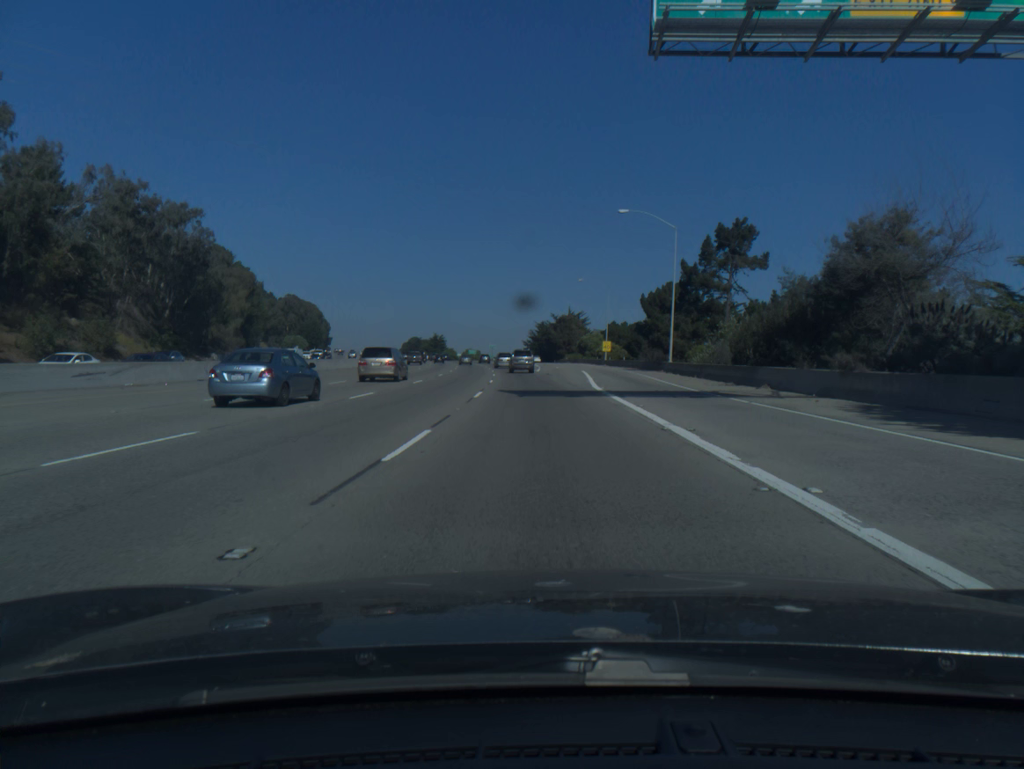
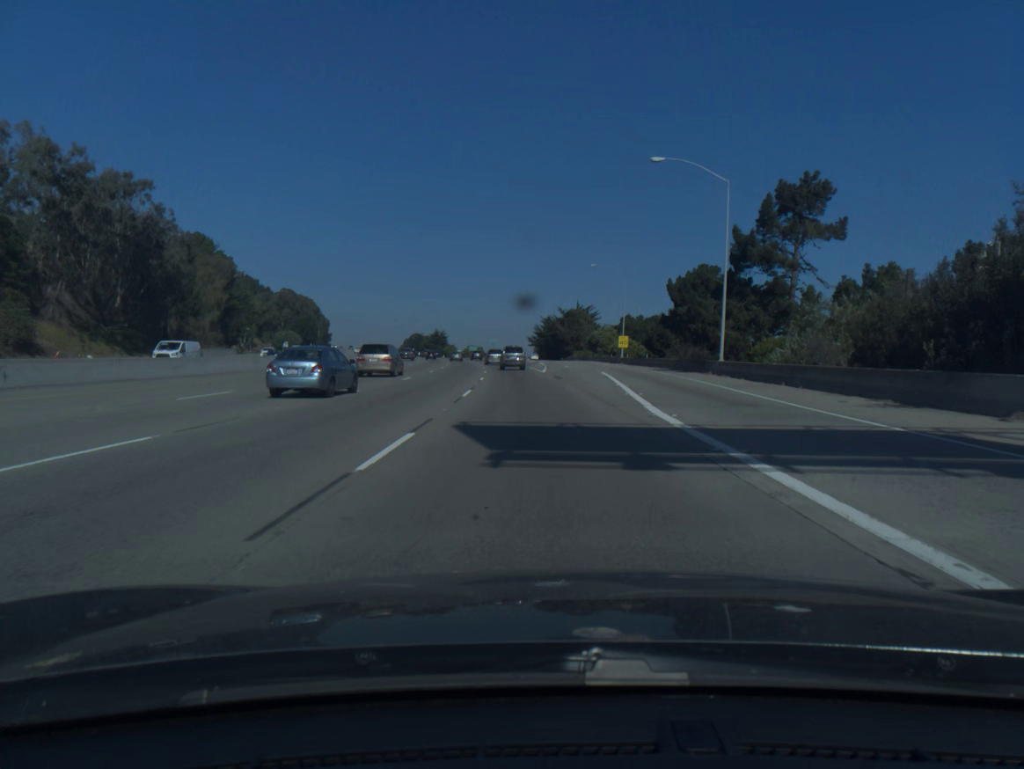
(0.0, +15.6) m; 0°
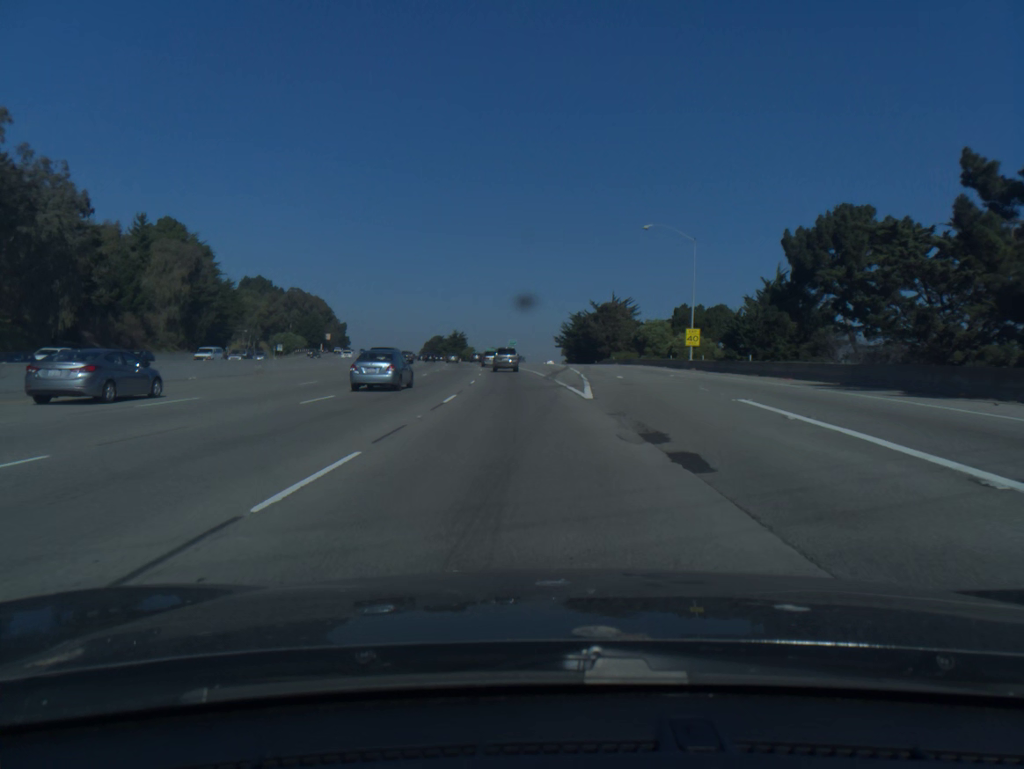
(-0.3, +31.2) m; -2°
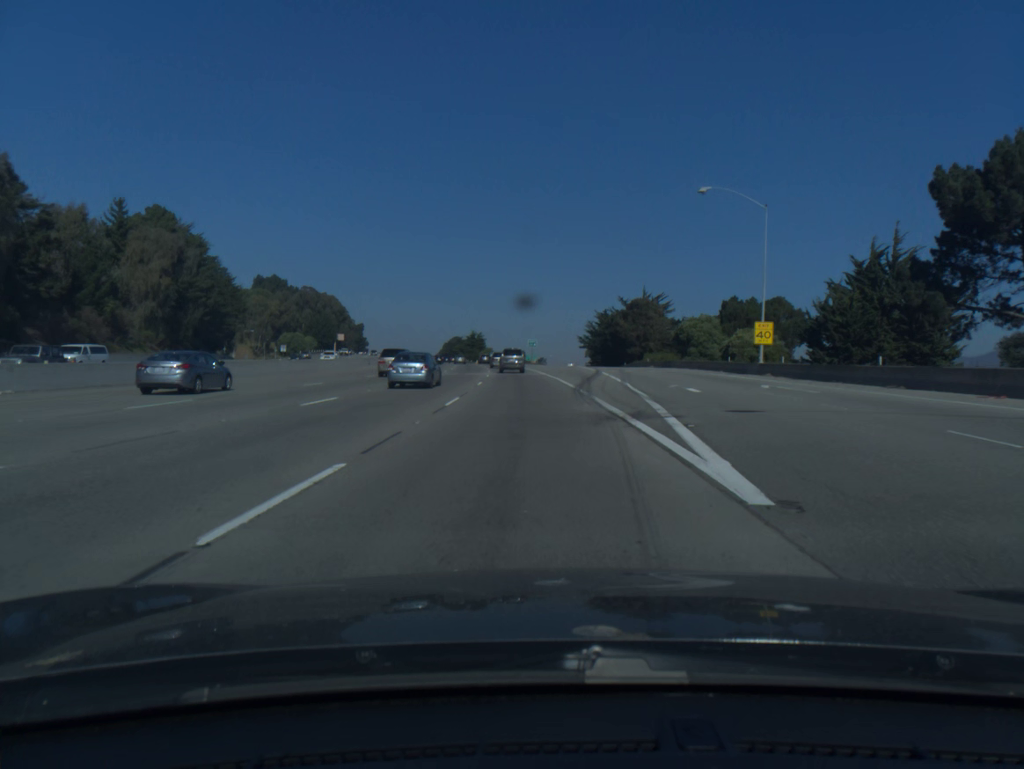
(-0.2, +15.6) m; -2°
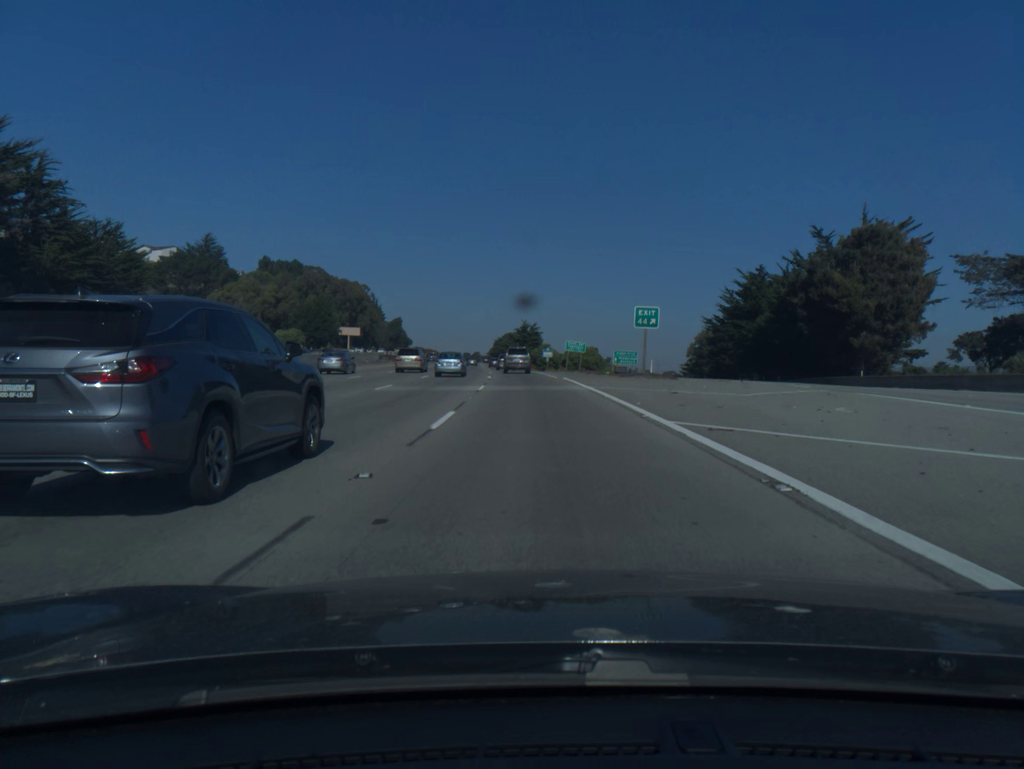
(-3.7, +79.7) m; -5°
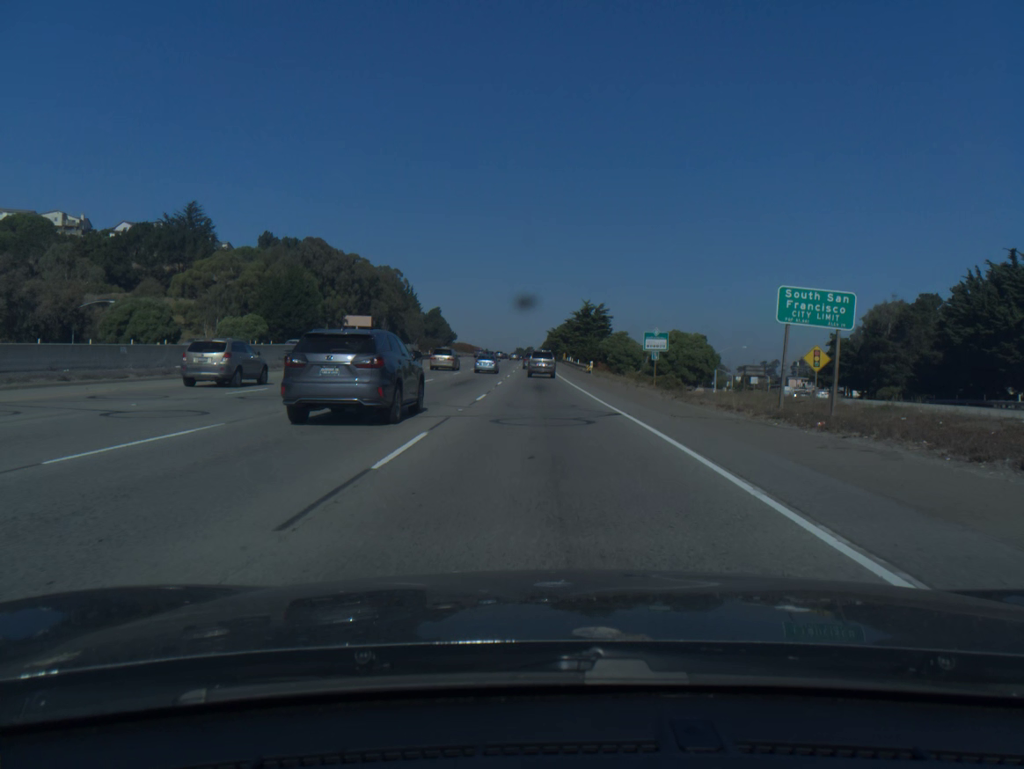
(-2.2, +63.0) m; -4°
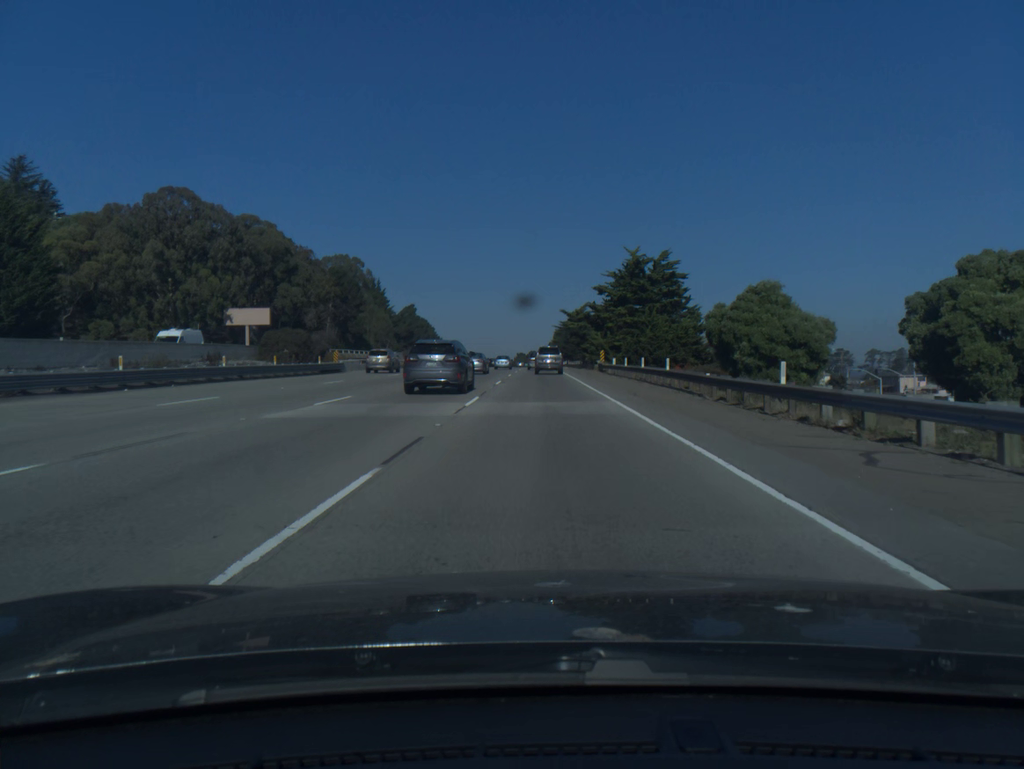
(-0.8, +77.2) m; 0°
